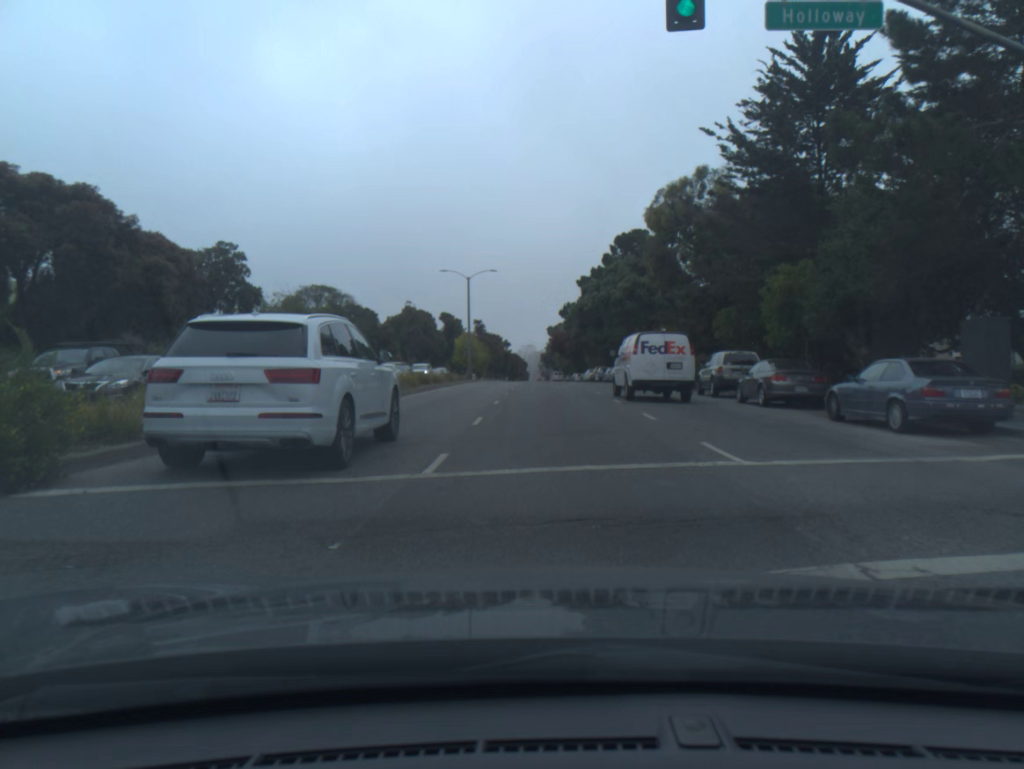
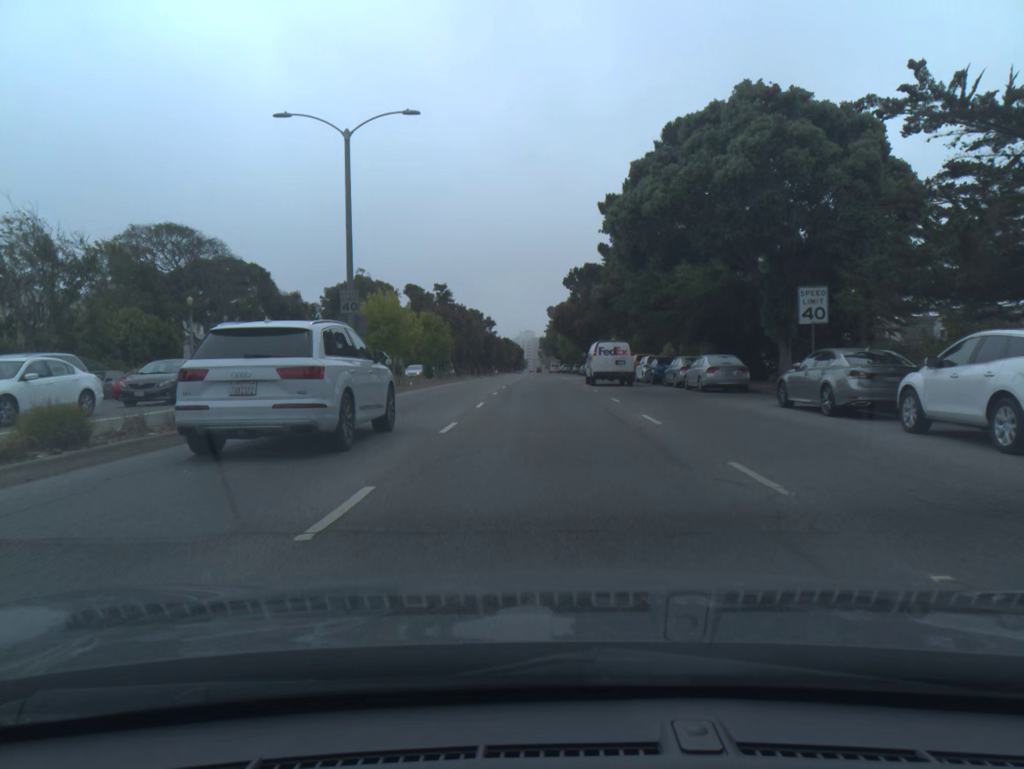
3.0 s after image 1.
(0.0, +38.3) m; 0°
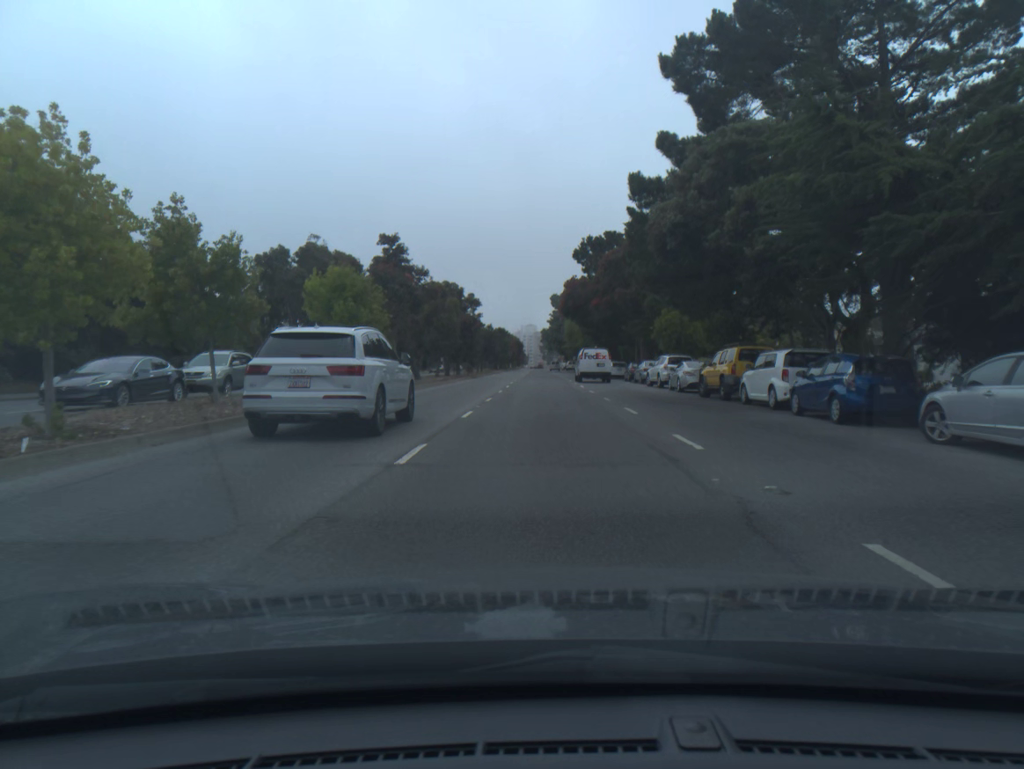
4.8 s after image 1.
(-0.1, +25.6) m; 0°
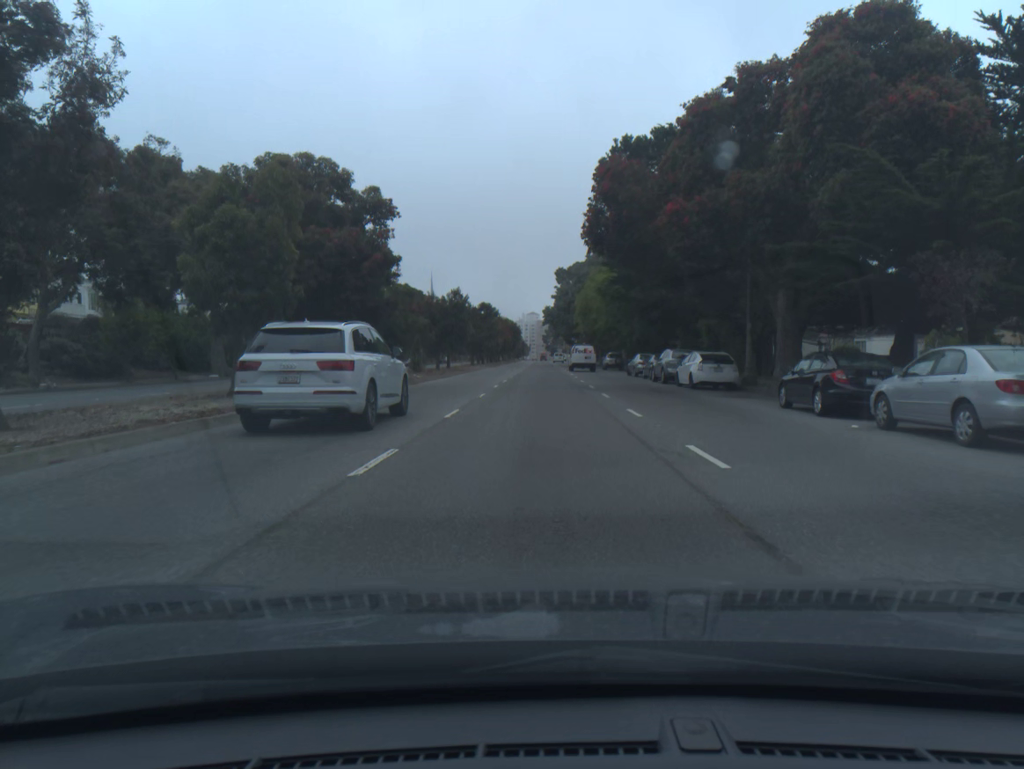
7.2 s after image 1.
(0.0, +37.1) m; 0°
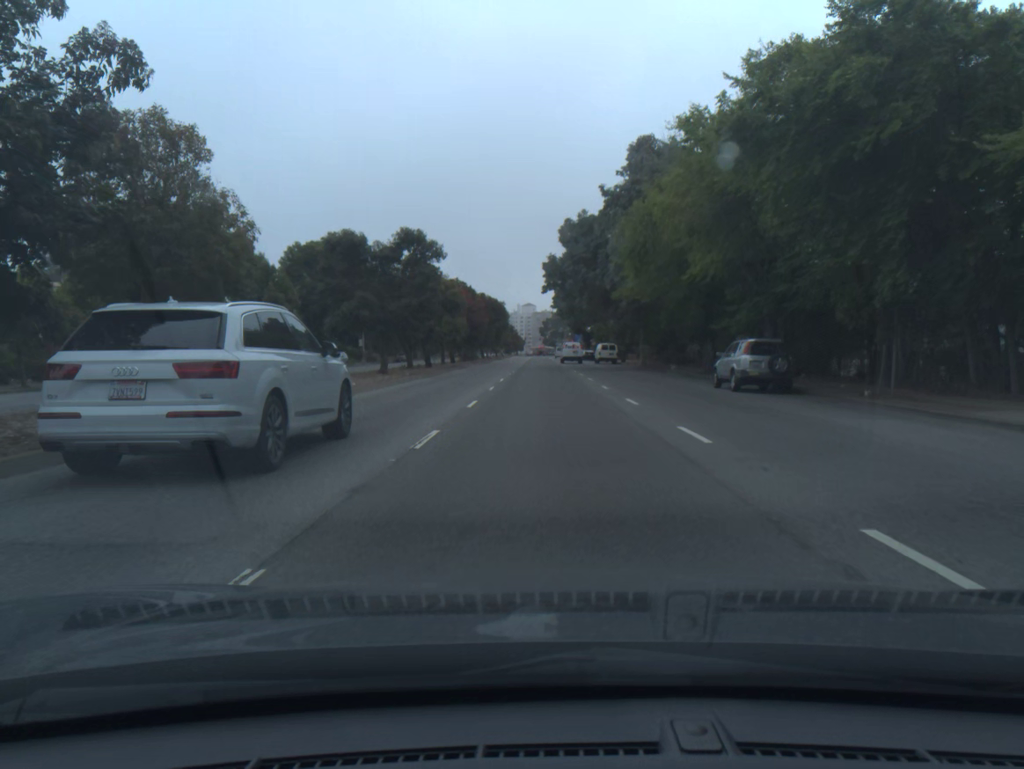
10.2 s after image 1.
(-0.1, +48.4) m; 0°
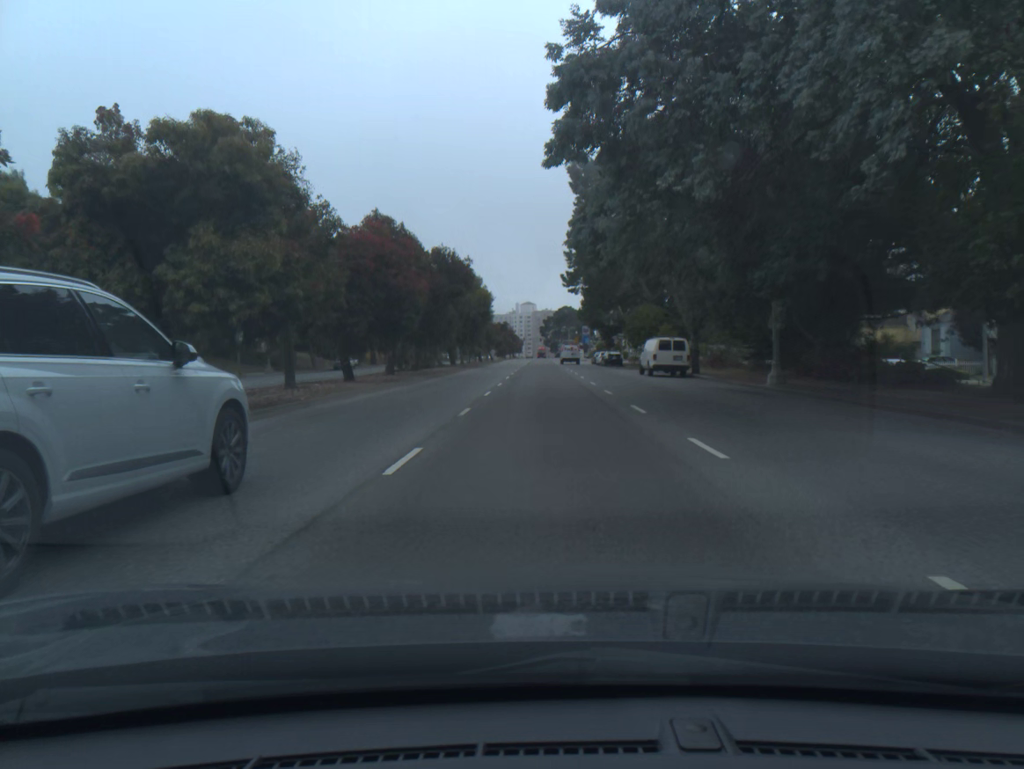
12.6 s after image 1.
(-0.1, +37.3) m; 0°
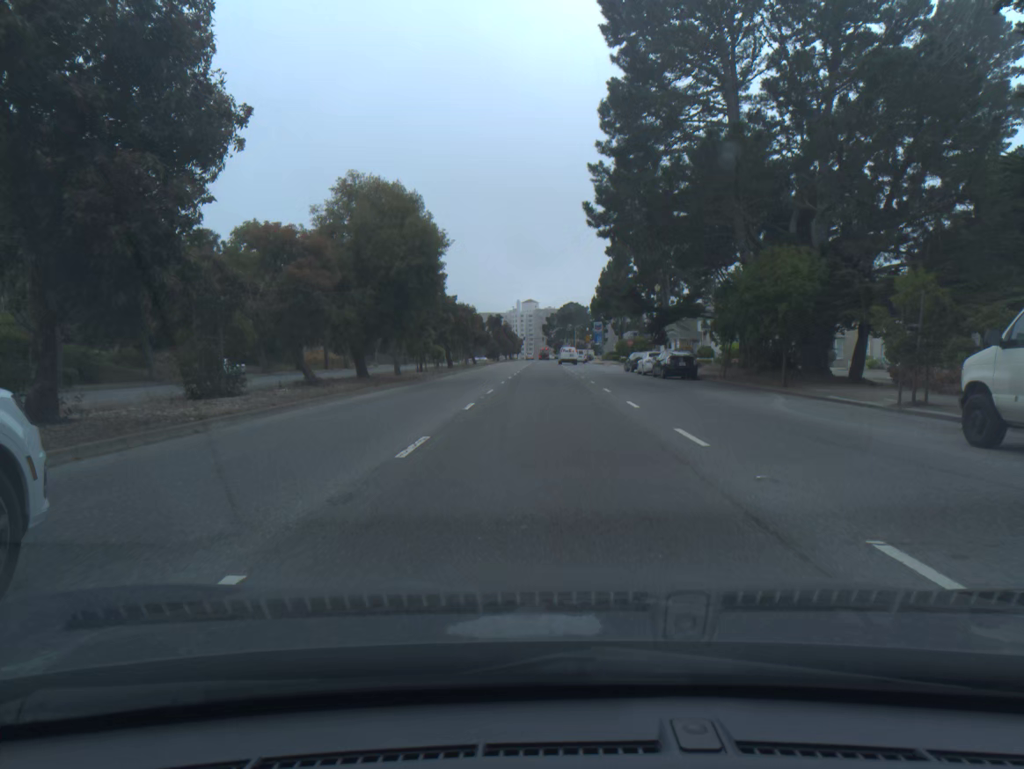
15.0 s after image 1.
(-0.1, +35.2) m; 0°
